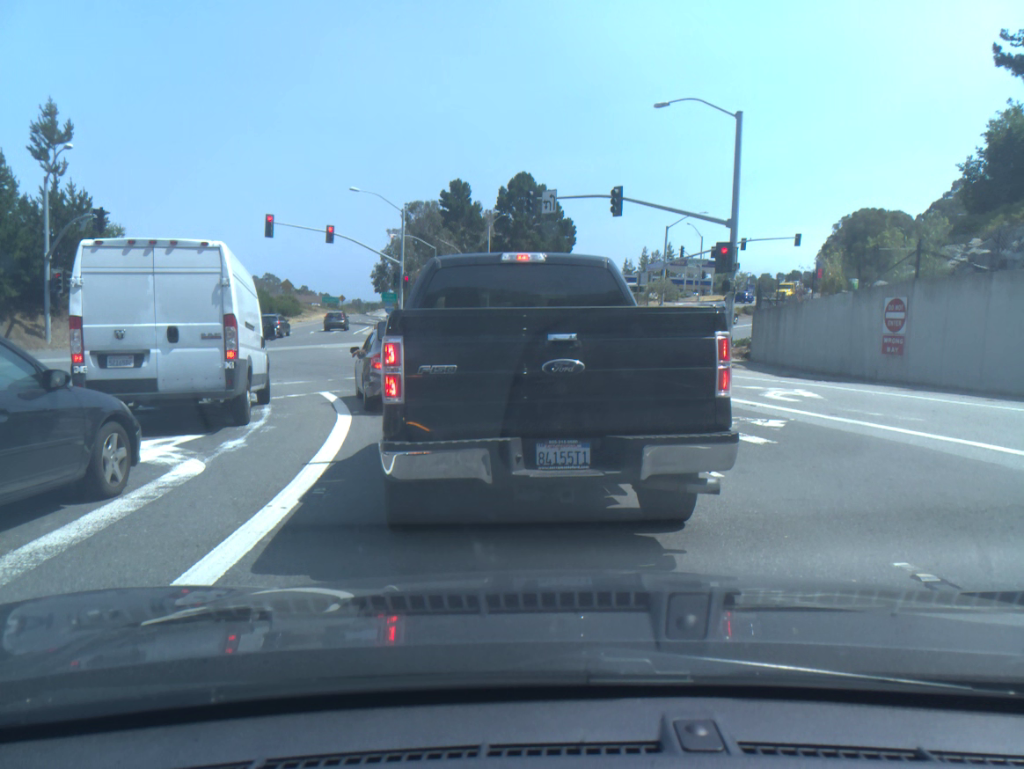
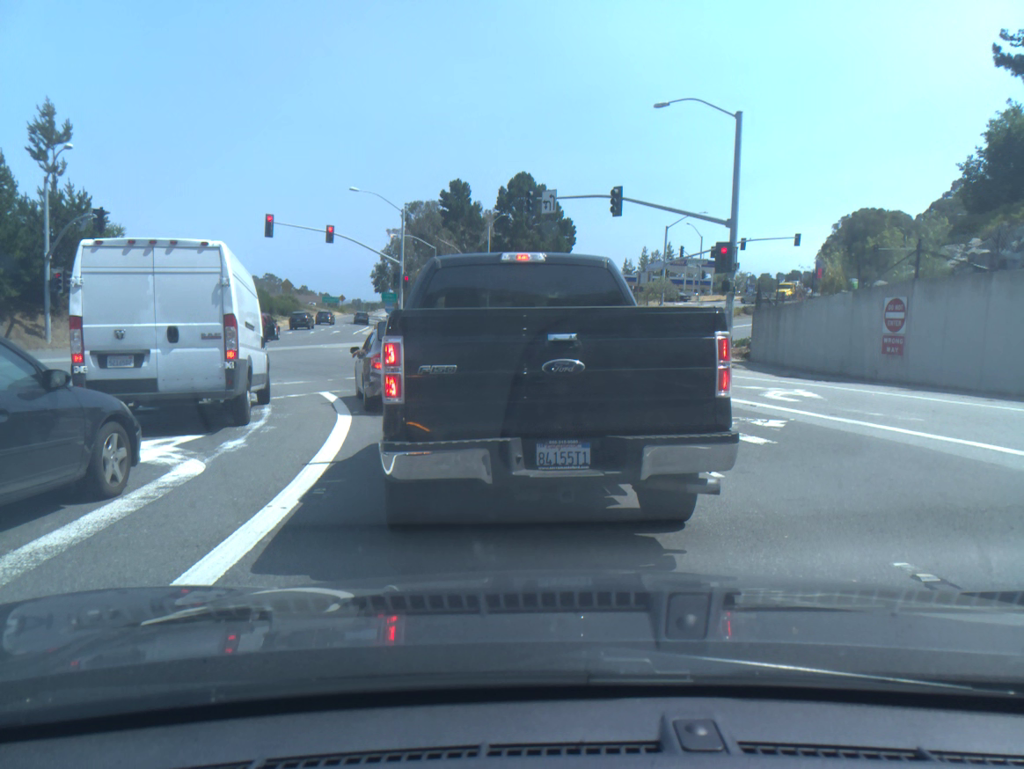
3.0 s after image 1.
(-0.1, 0.0) m; 0°
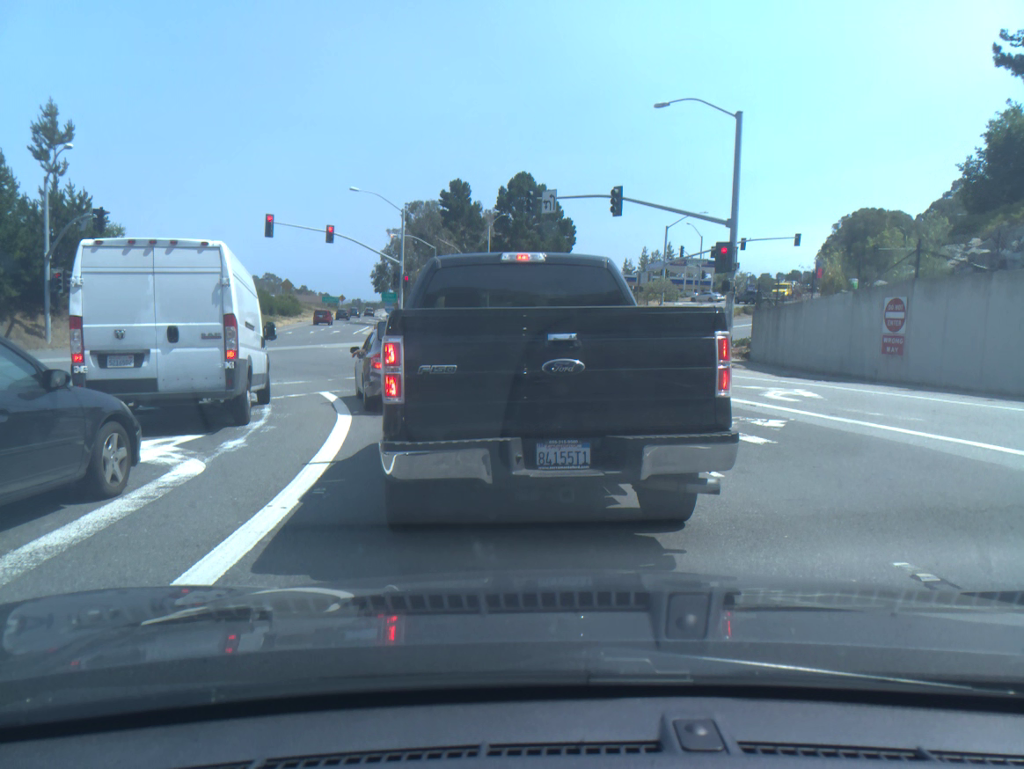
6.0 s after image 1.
(0.0, 0.0) m; 0°
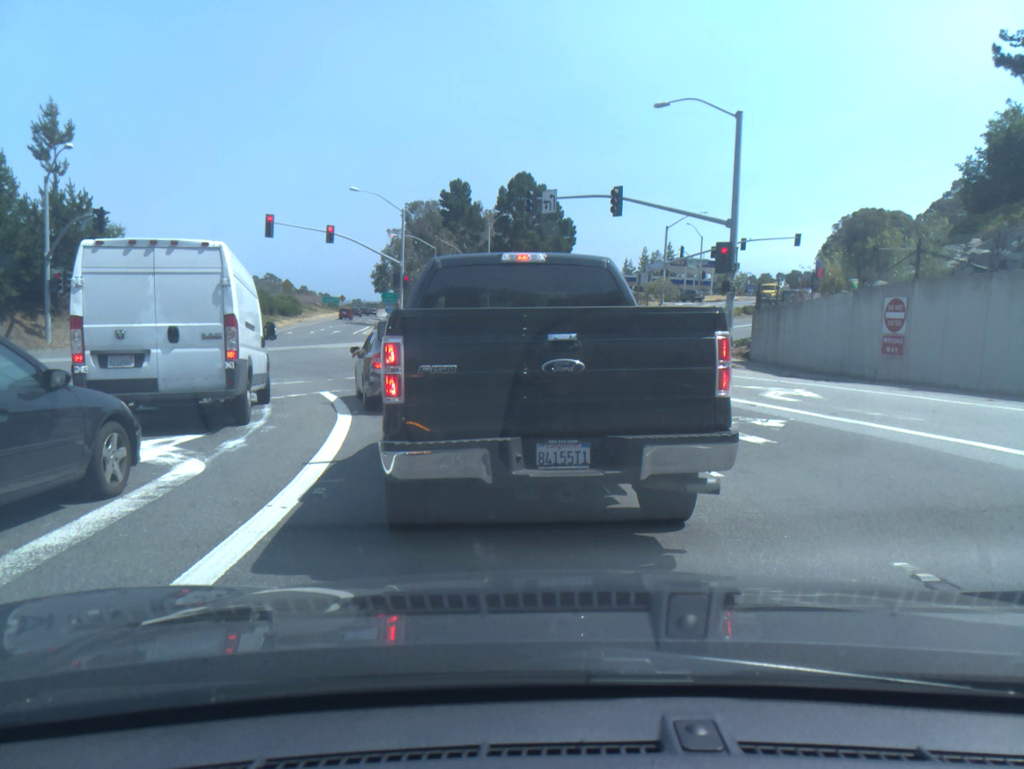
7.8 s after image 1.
(0.0, 0.0) m; 0°
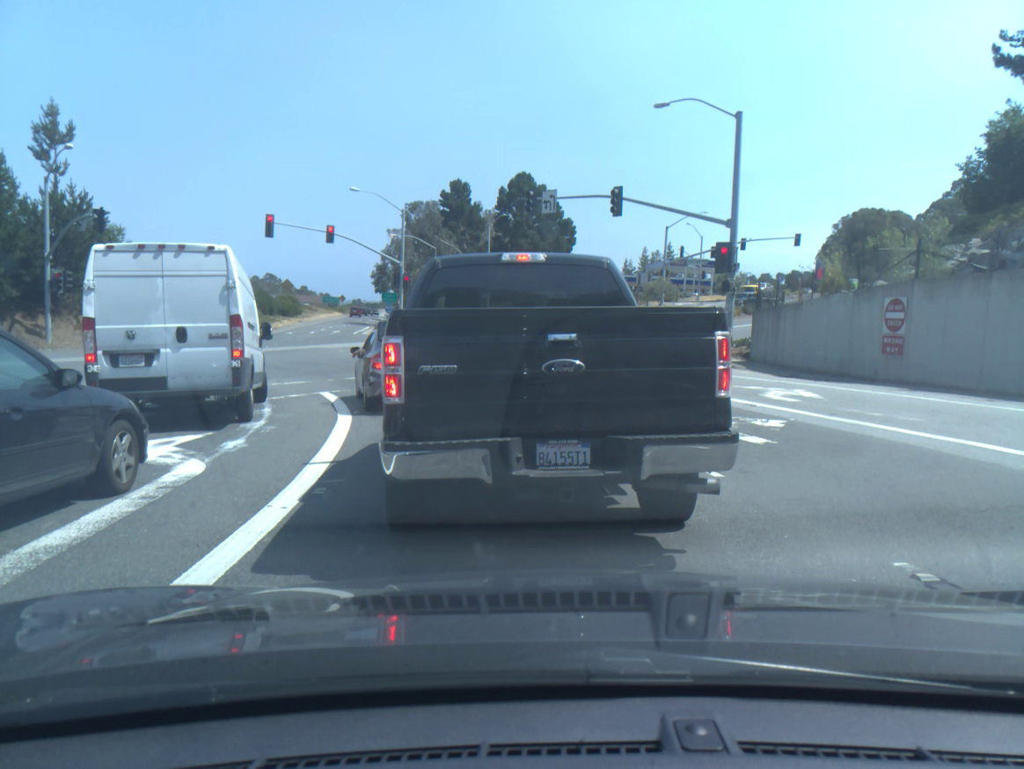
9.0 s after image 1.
(0.0, 0.0) m; 0°
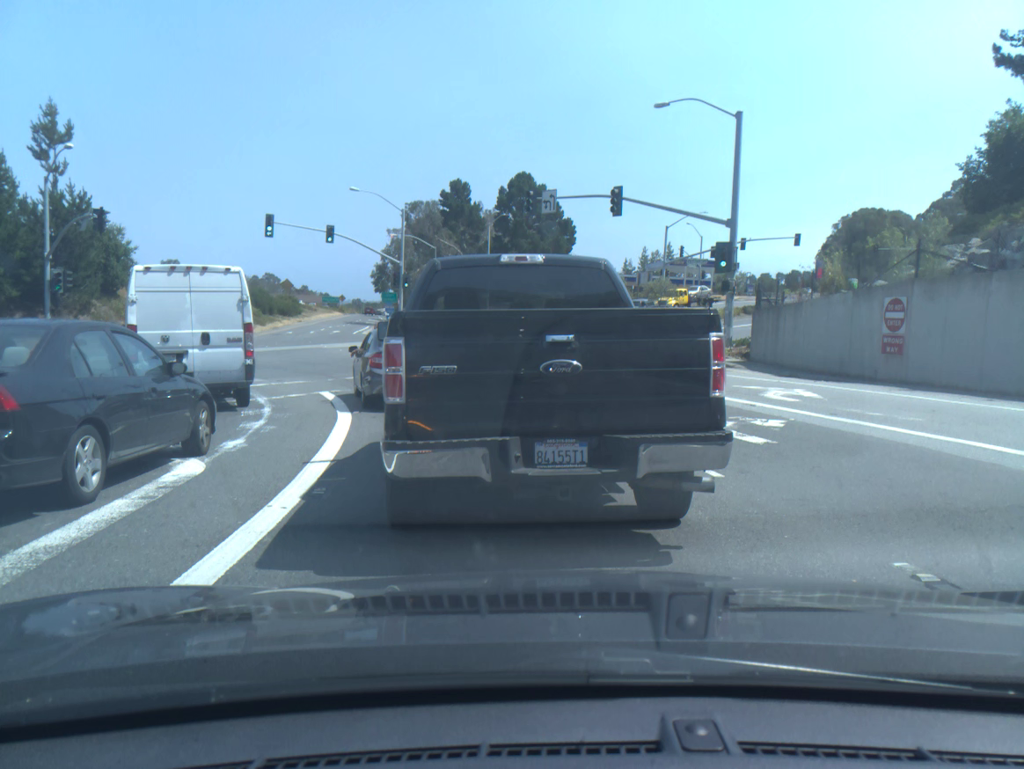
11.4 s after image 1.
(0.0, 0.0) m; 0°
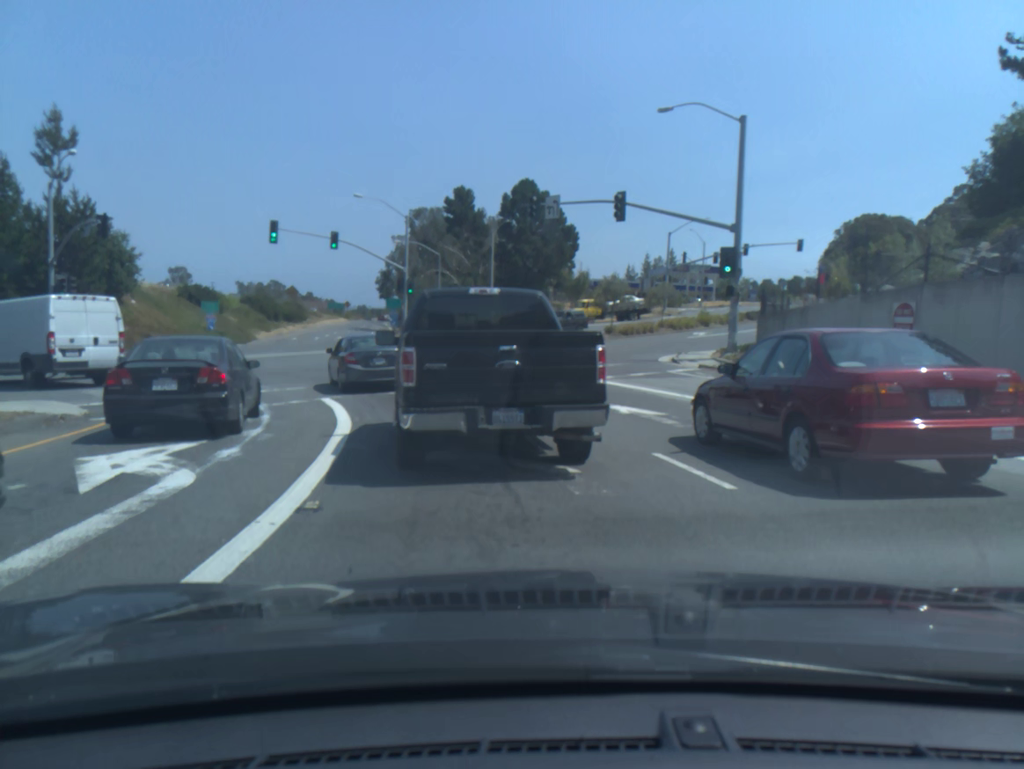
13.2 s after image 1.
(-0.1, +0.3) m; 0°
